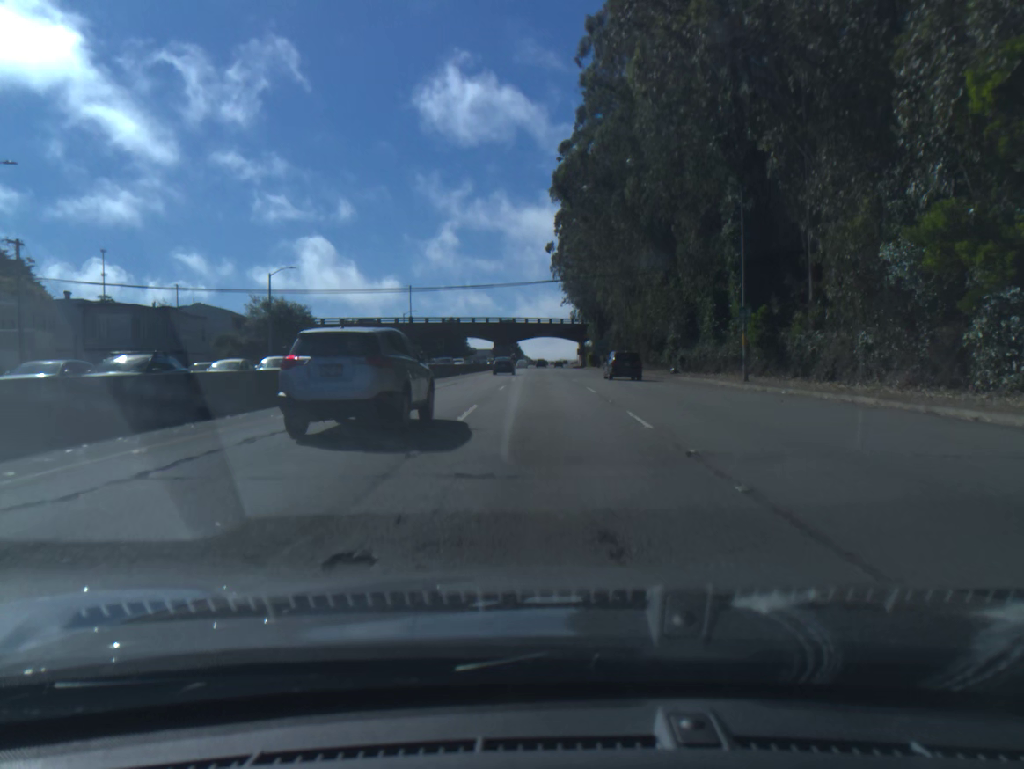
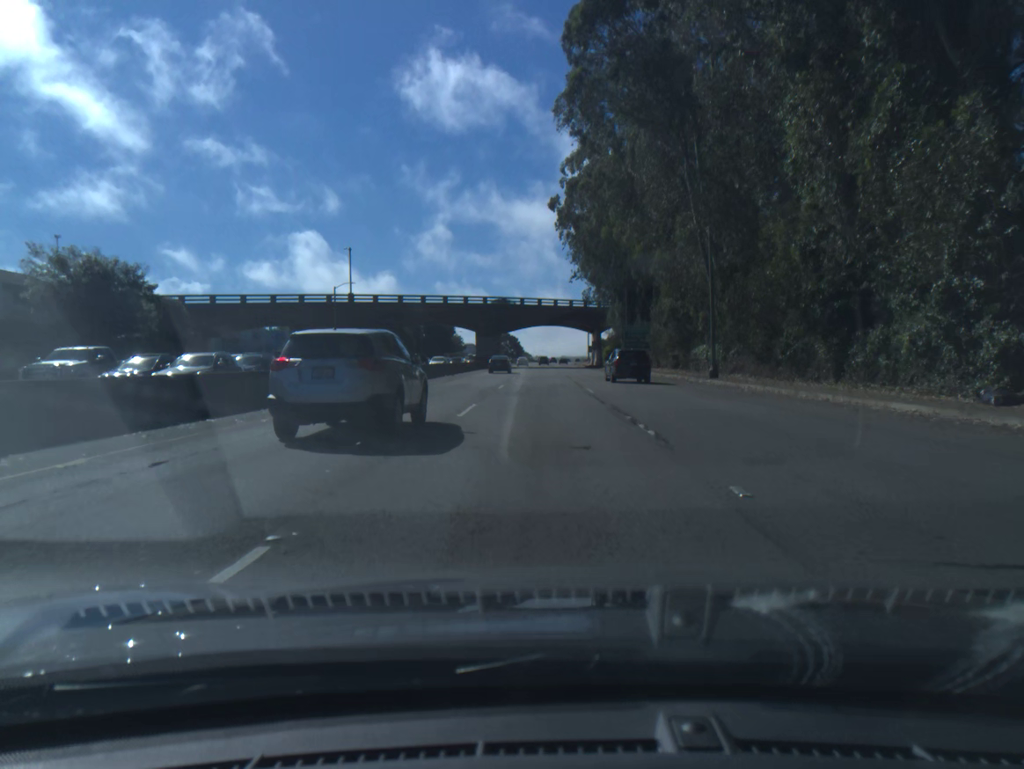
(+0.1, +43.2) m; 0°
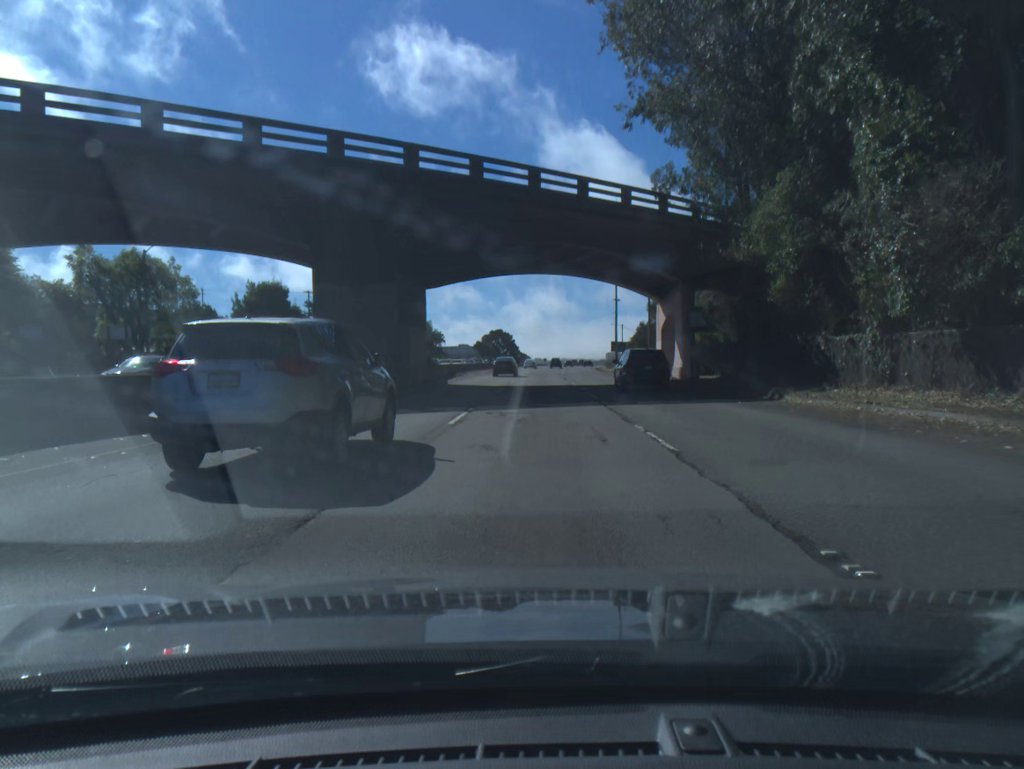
(-0.3, +75.5) m; 0°
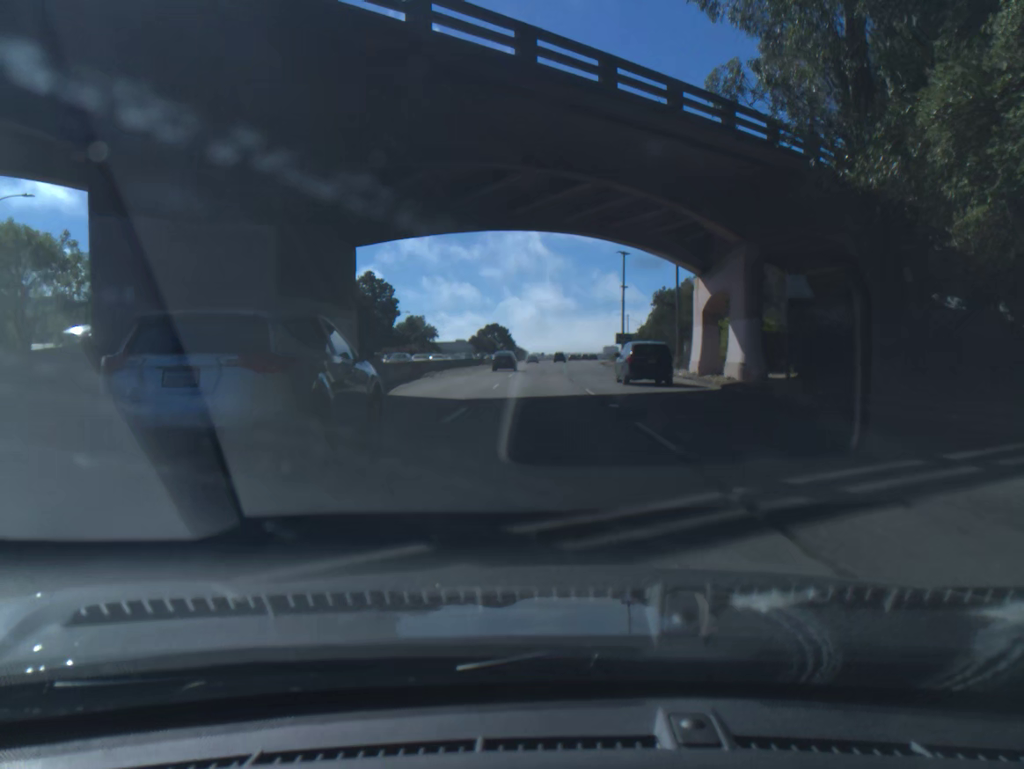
(0.0, +15.6) m; 0°
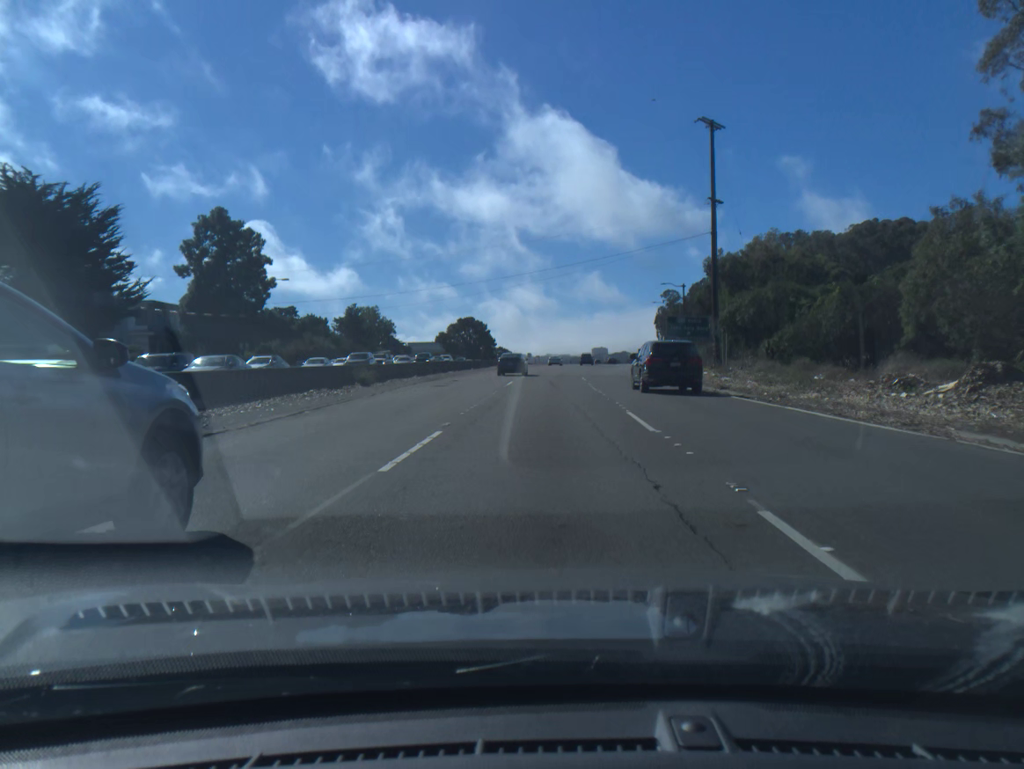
(+0.2, +63.6) m; +1°
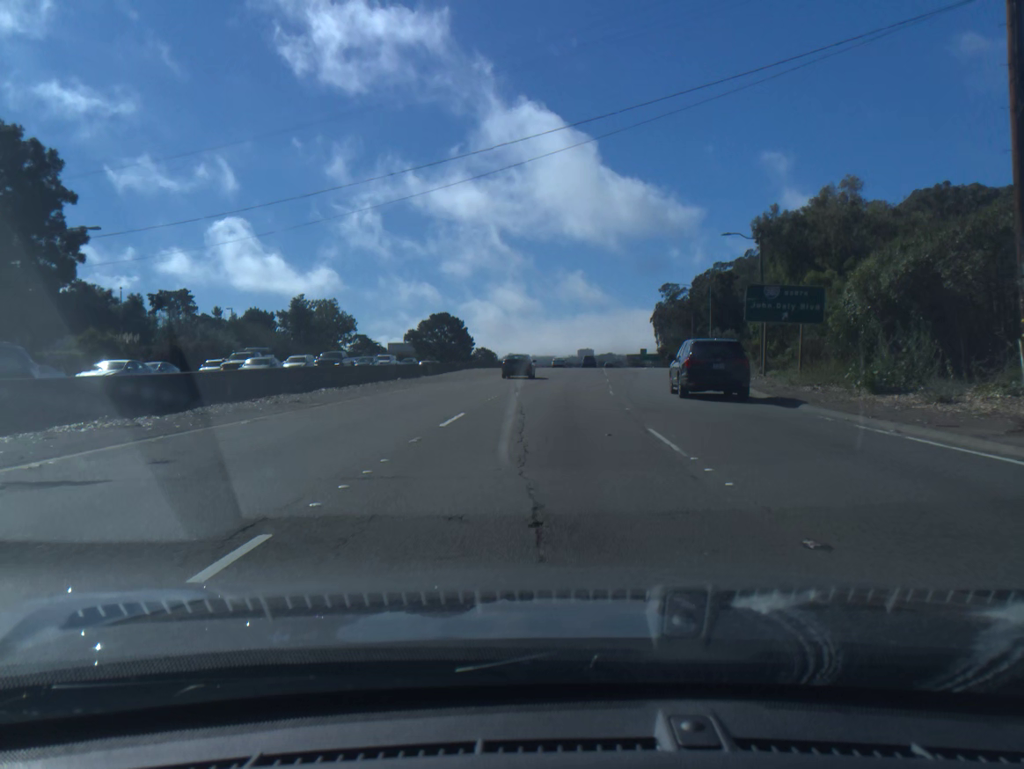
(+0.3, +32.6) m; +1°
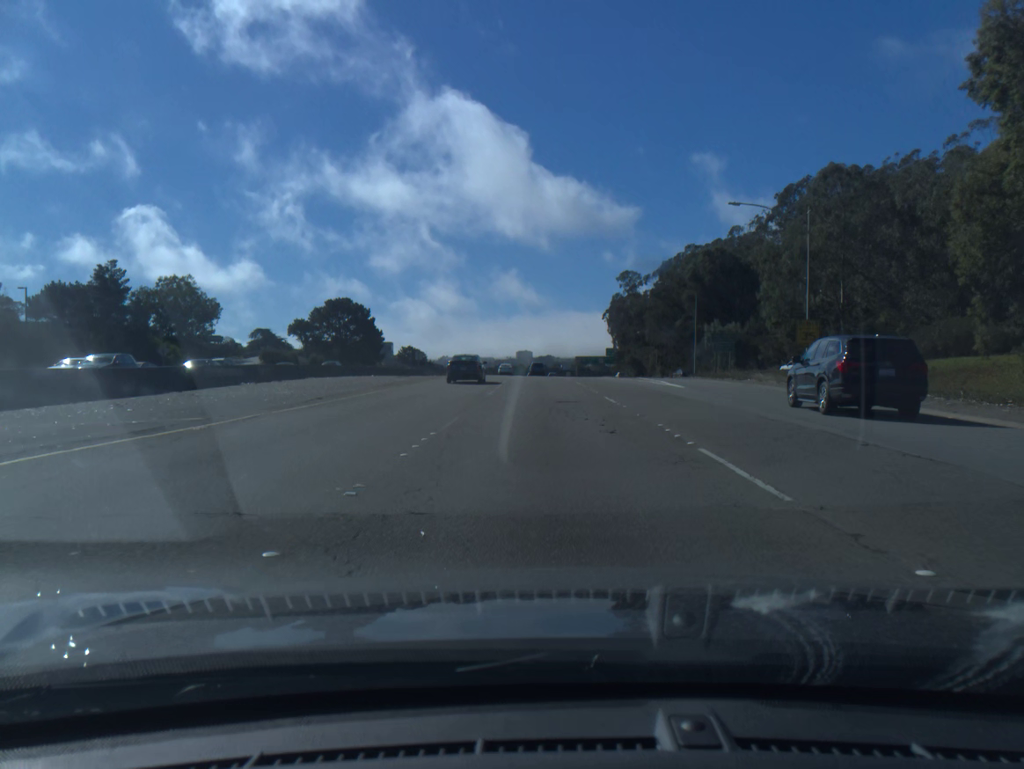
(+1.9, +49.6) m; +4°
